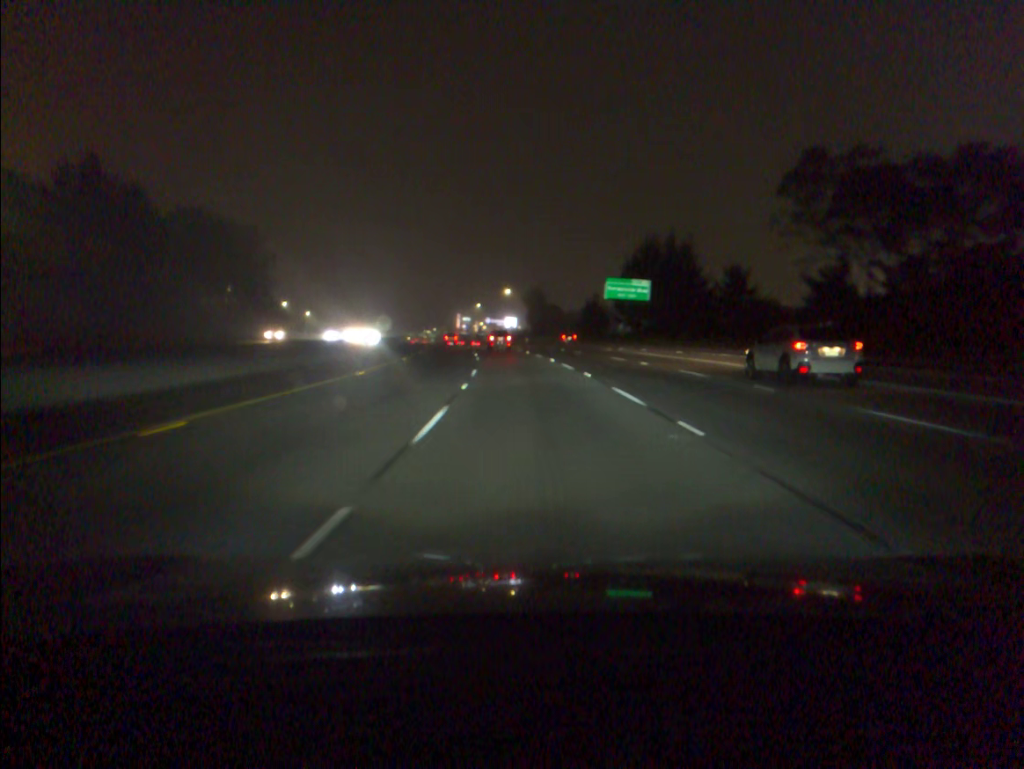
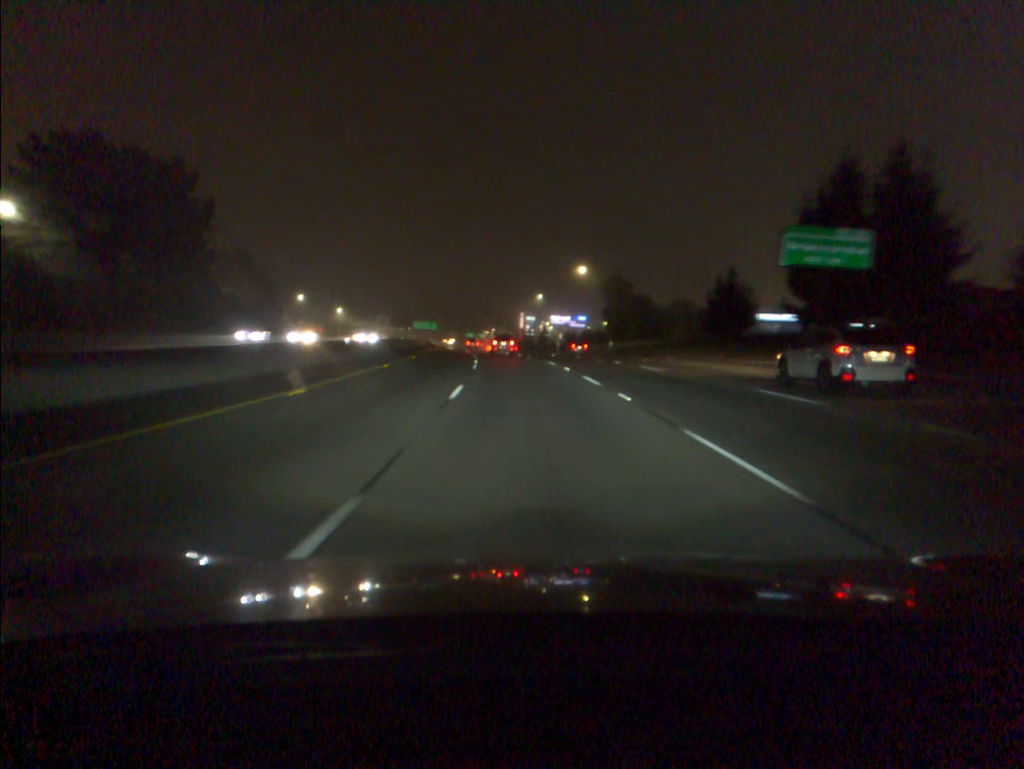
(-2.1, +51.8) m; -5°
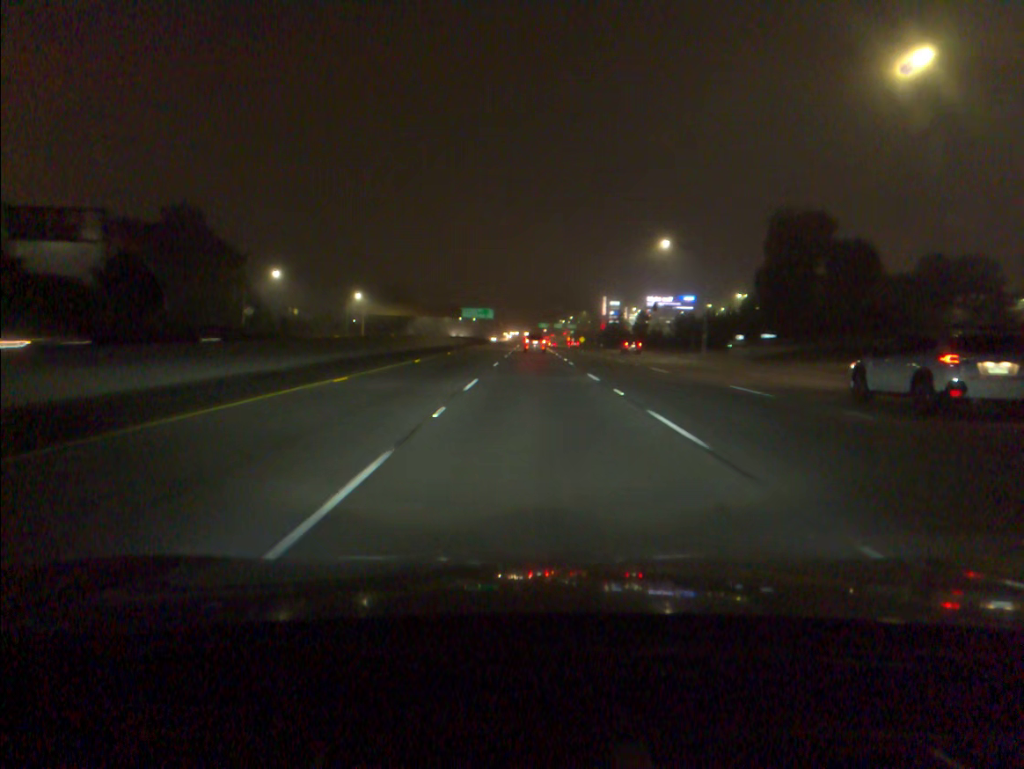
(-3.6, +69.6) m; -6°
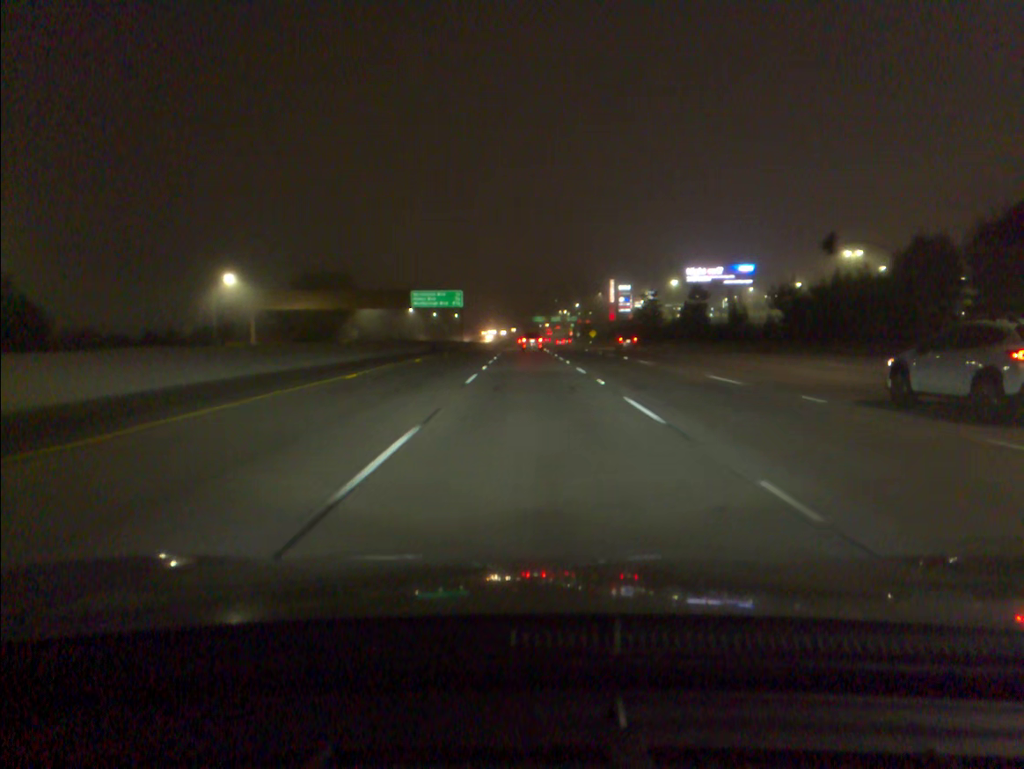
(+0.1, +70.7) m; +1°
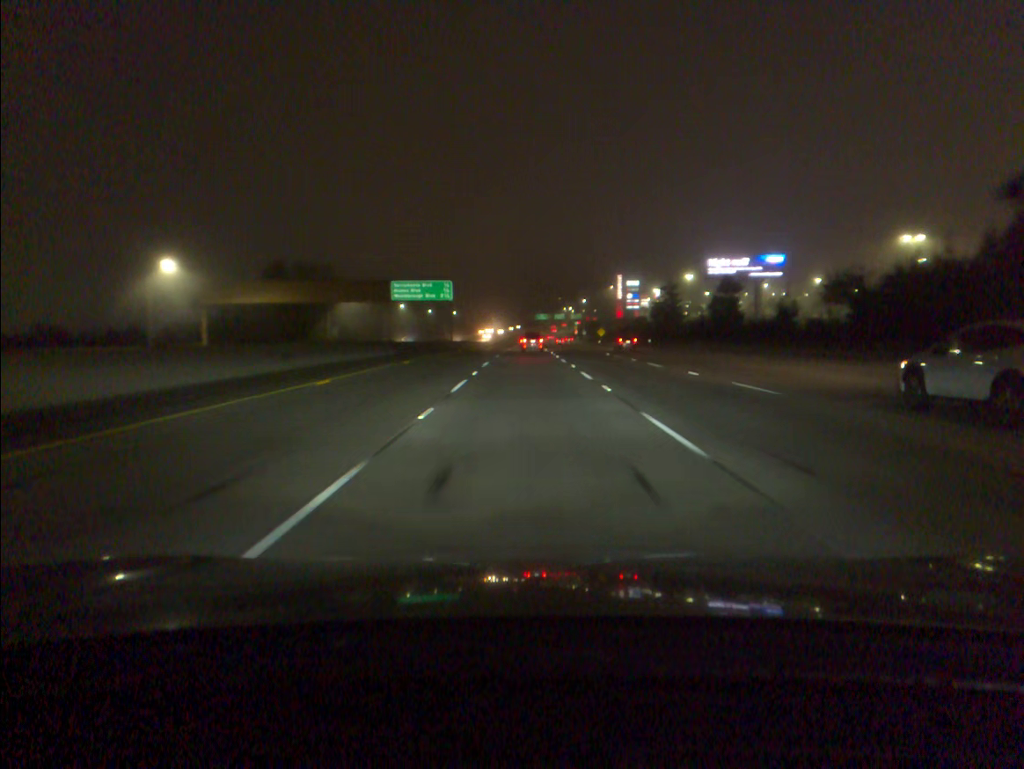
(0.0, +17.8) m; 0°
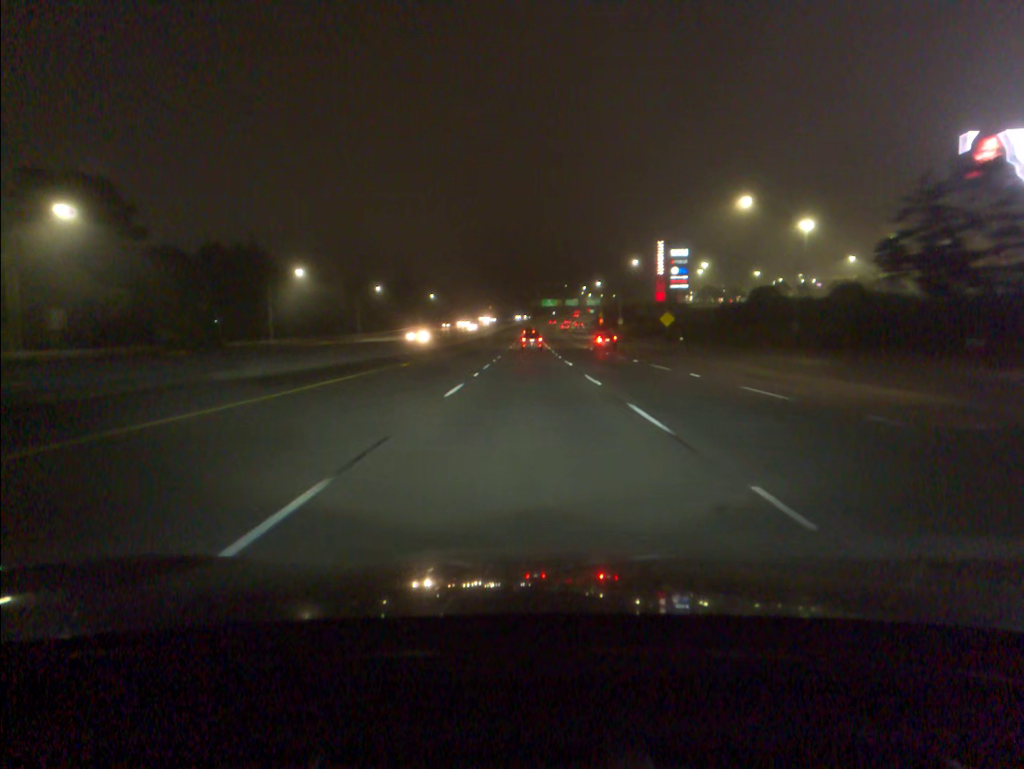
(-0.3, +88.6) m; 0°
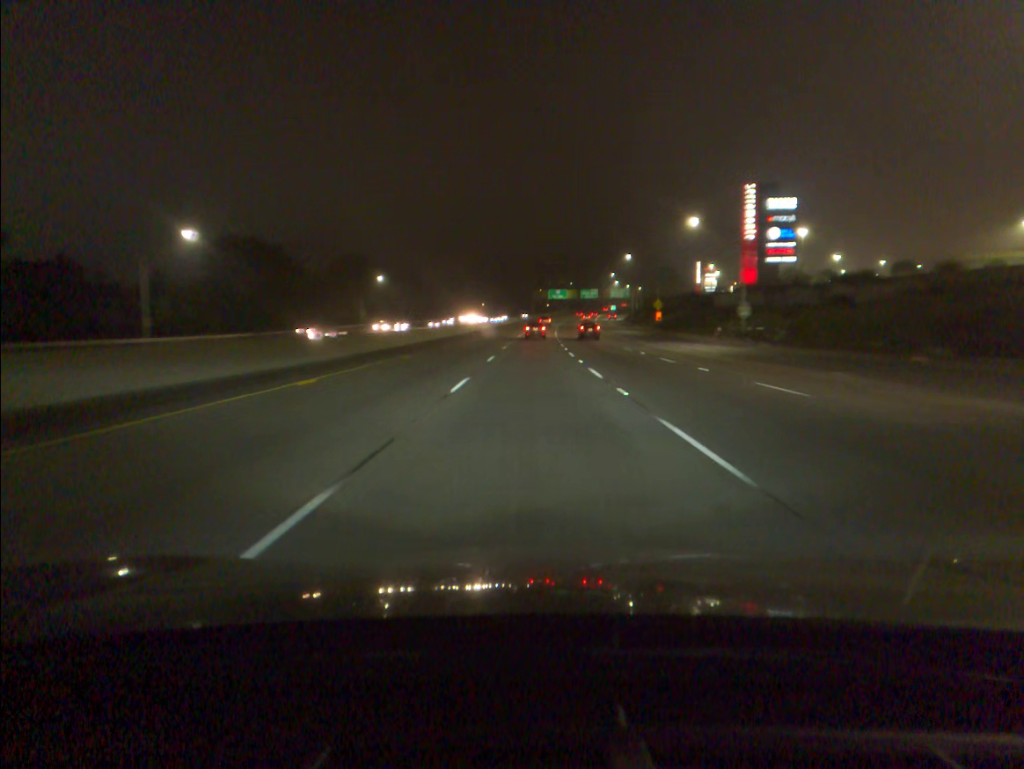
(-0.2, +88.4) m; 0°
